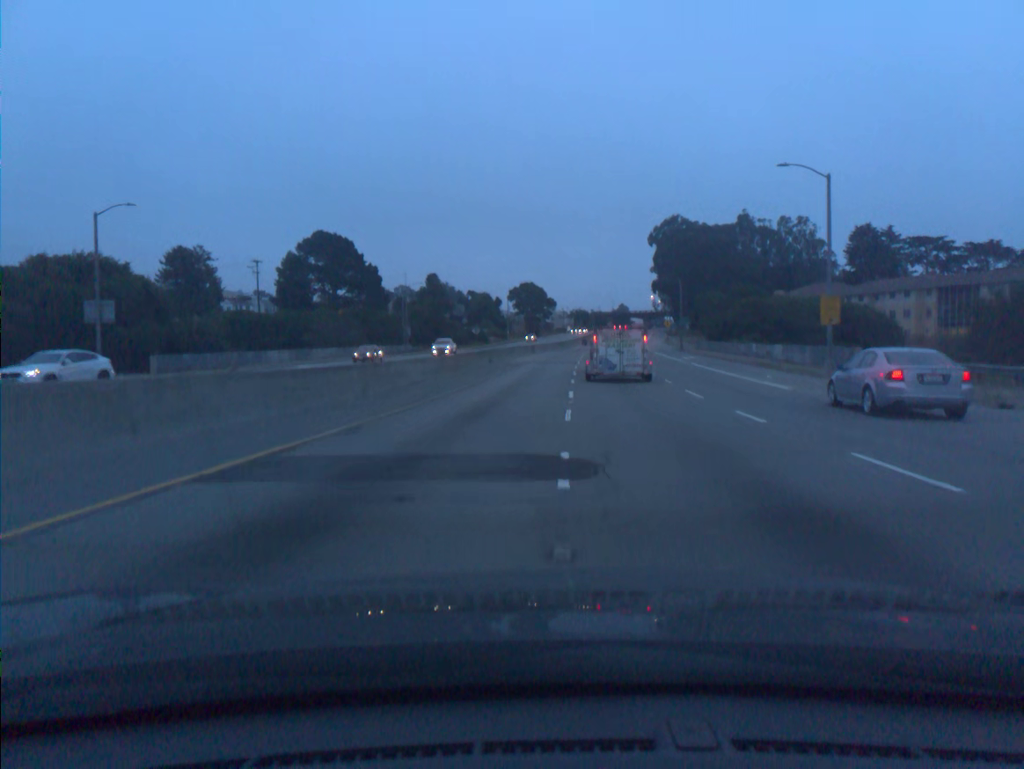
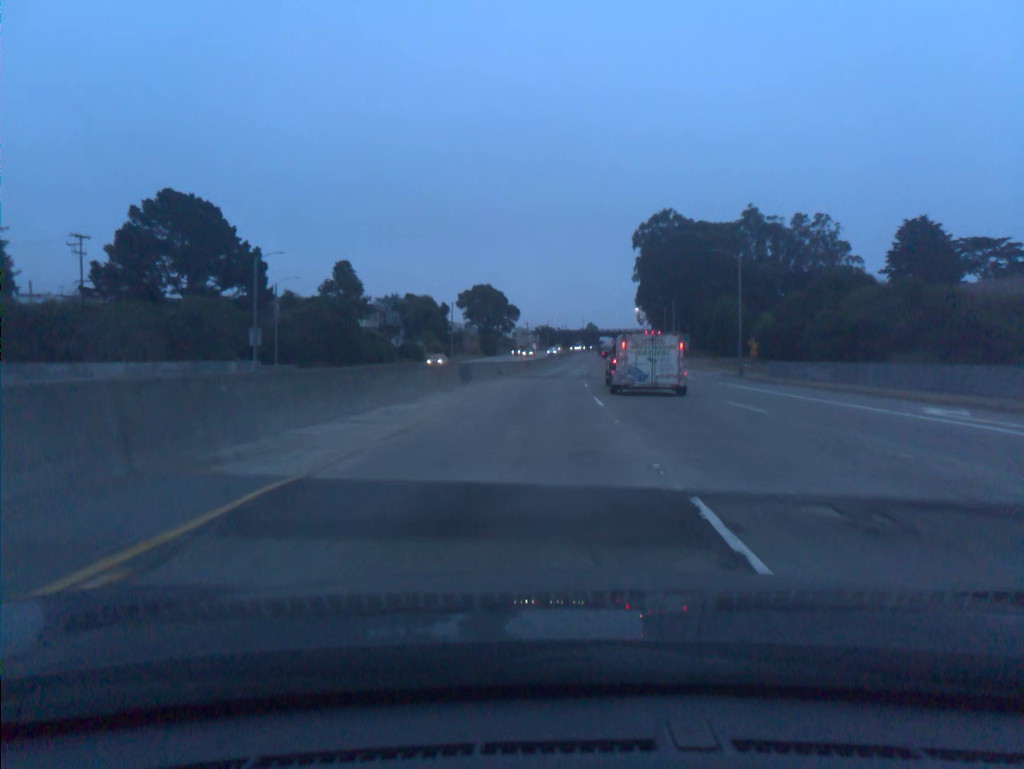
(+1.0, +46.8) m; +3°
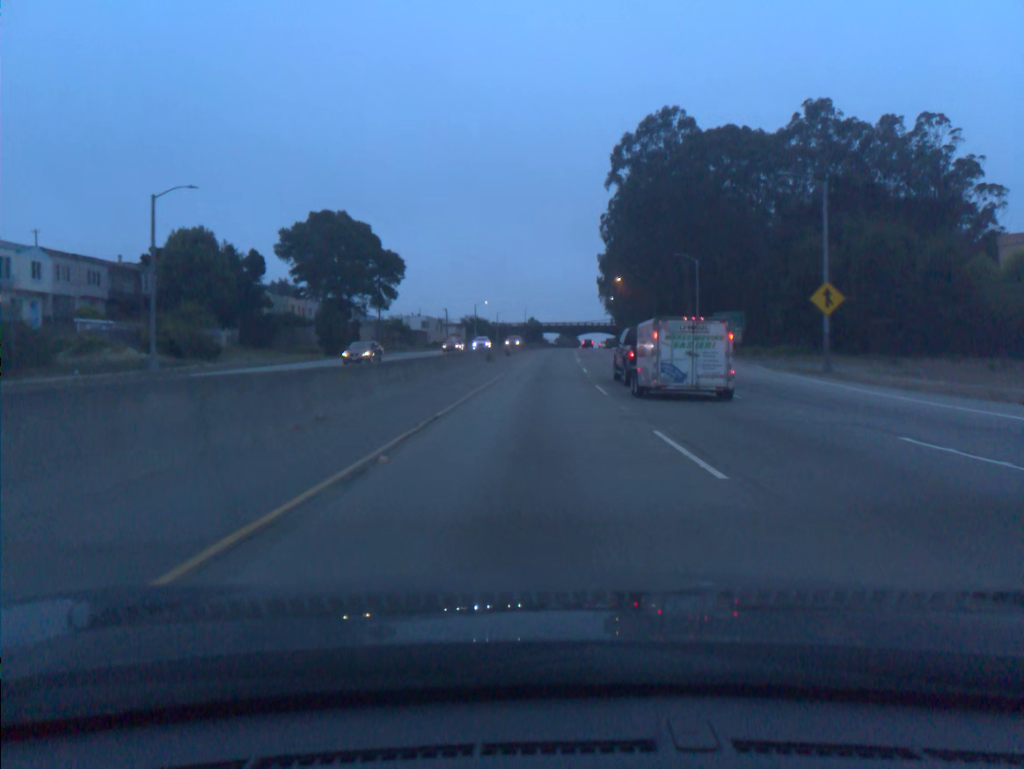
(+3.0, +79.4) m; +5°
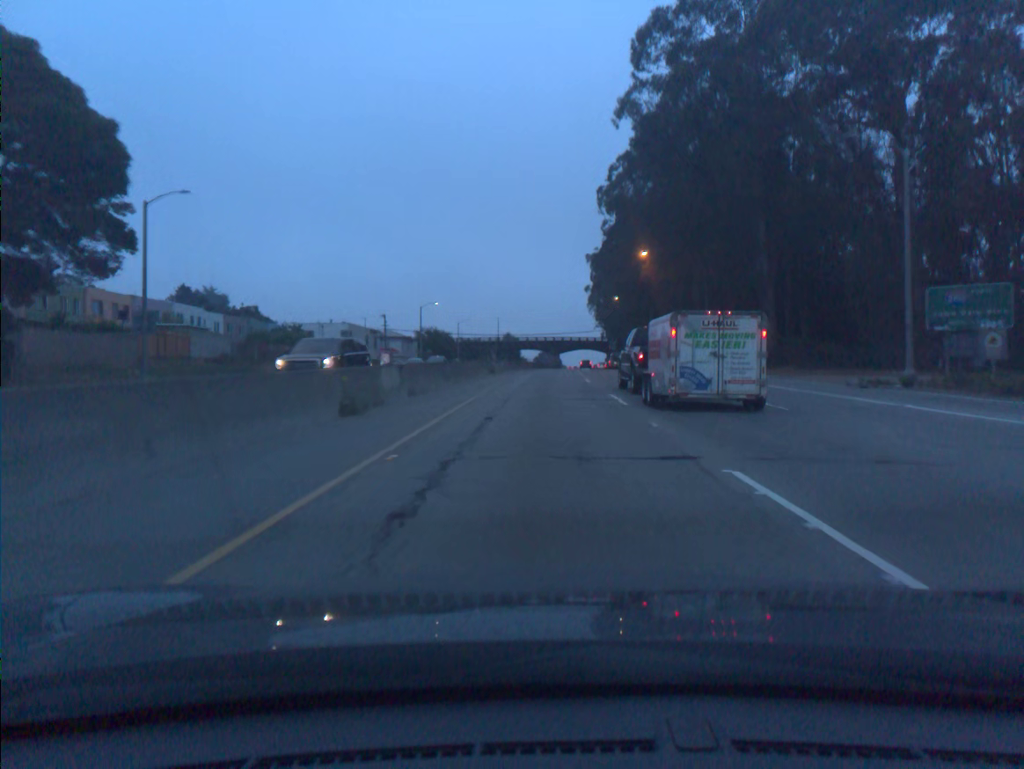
(+0.6, +48.2) m; +2°
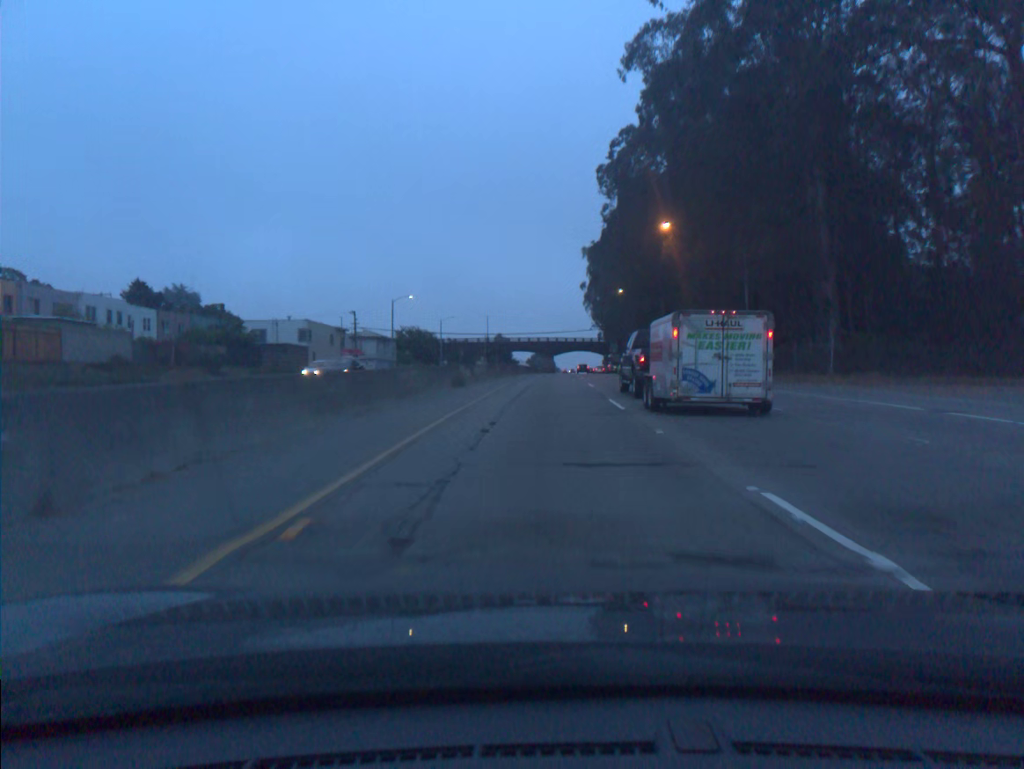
(+0.1, +15.8) m; +1°
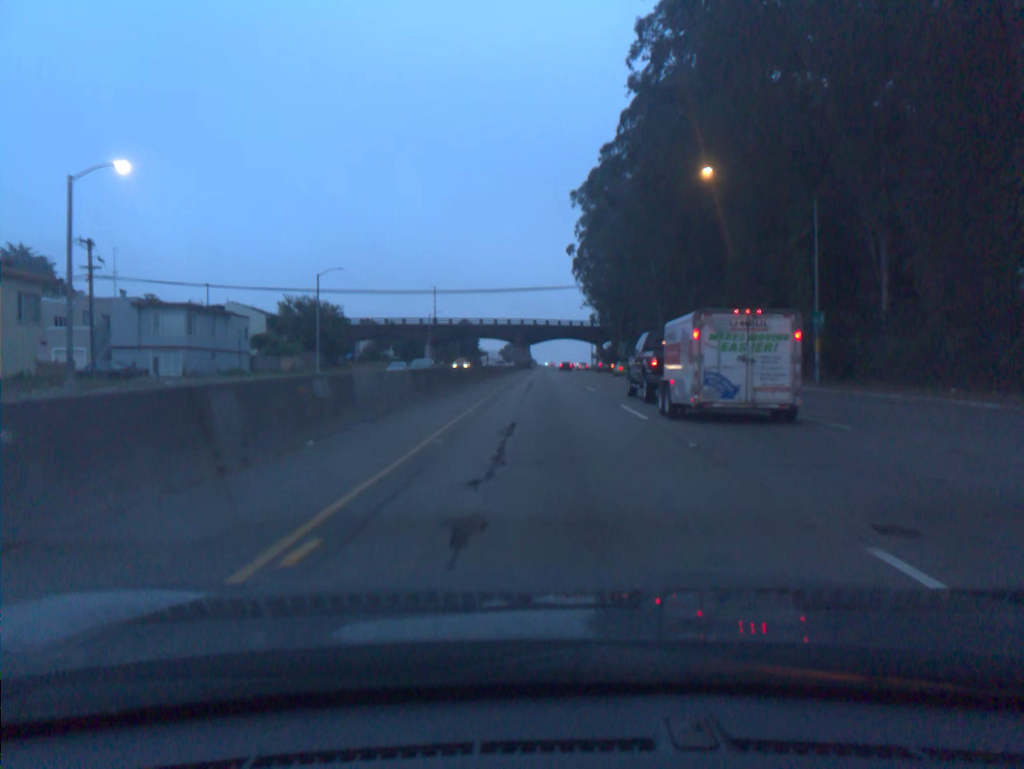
(+0.9, +61.0) m; +2°
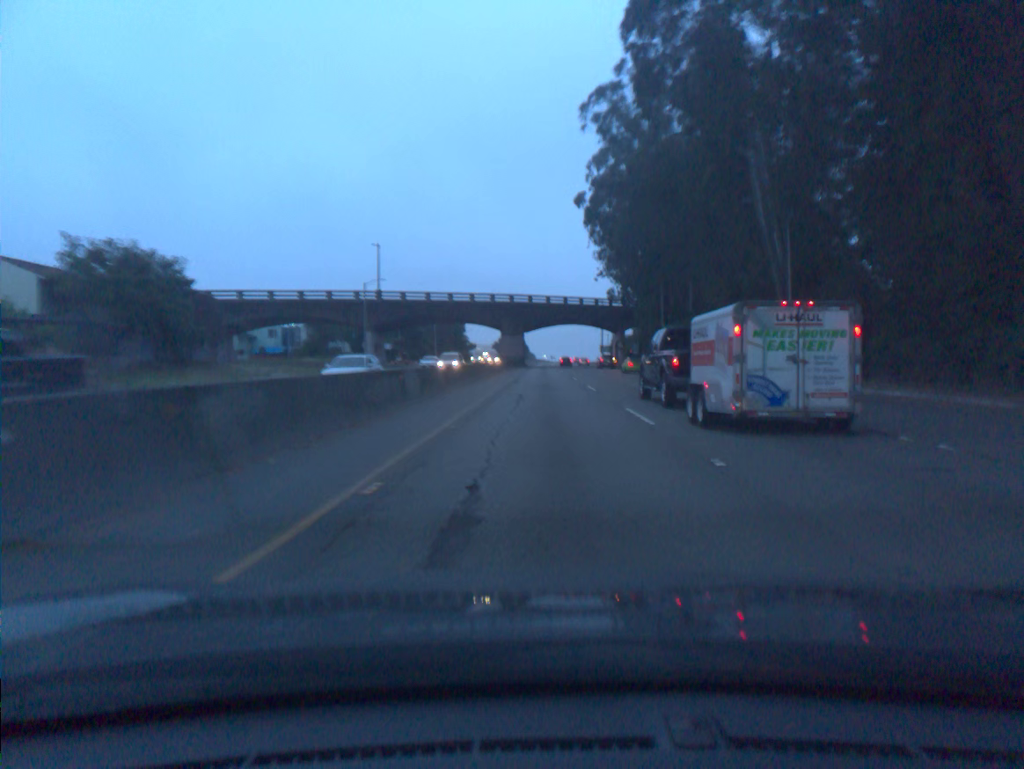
(+0.2, +46.0) m; 0°
